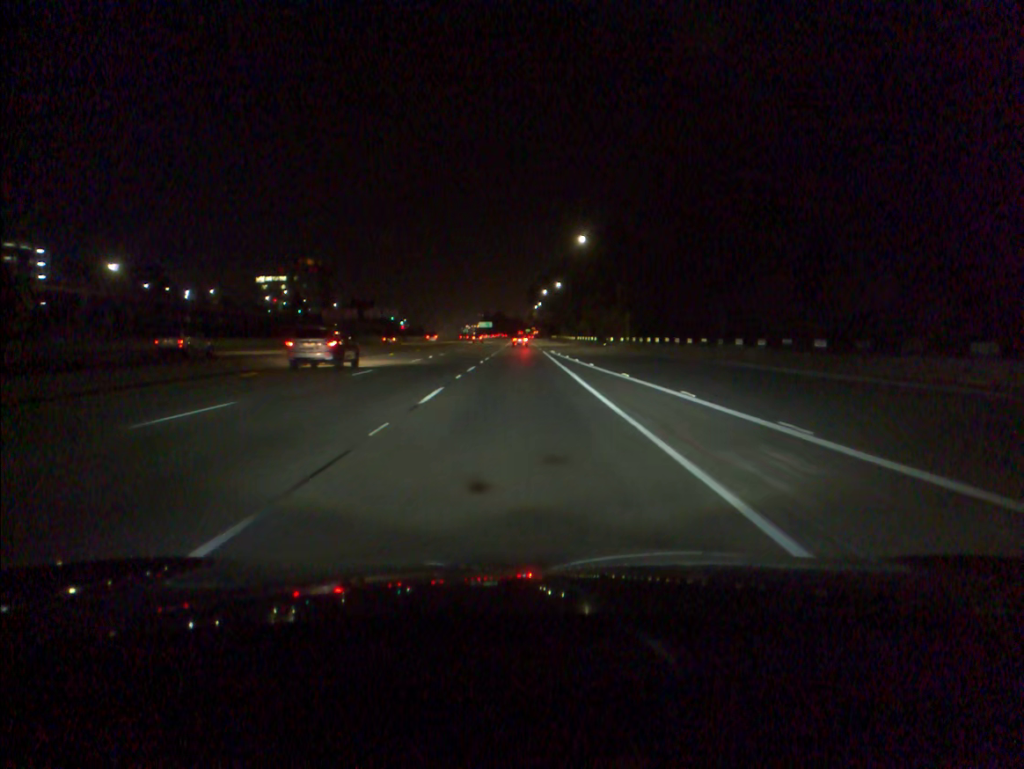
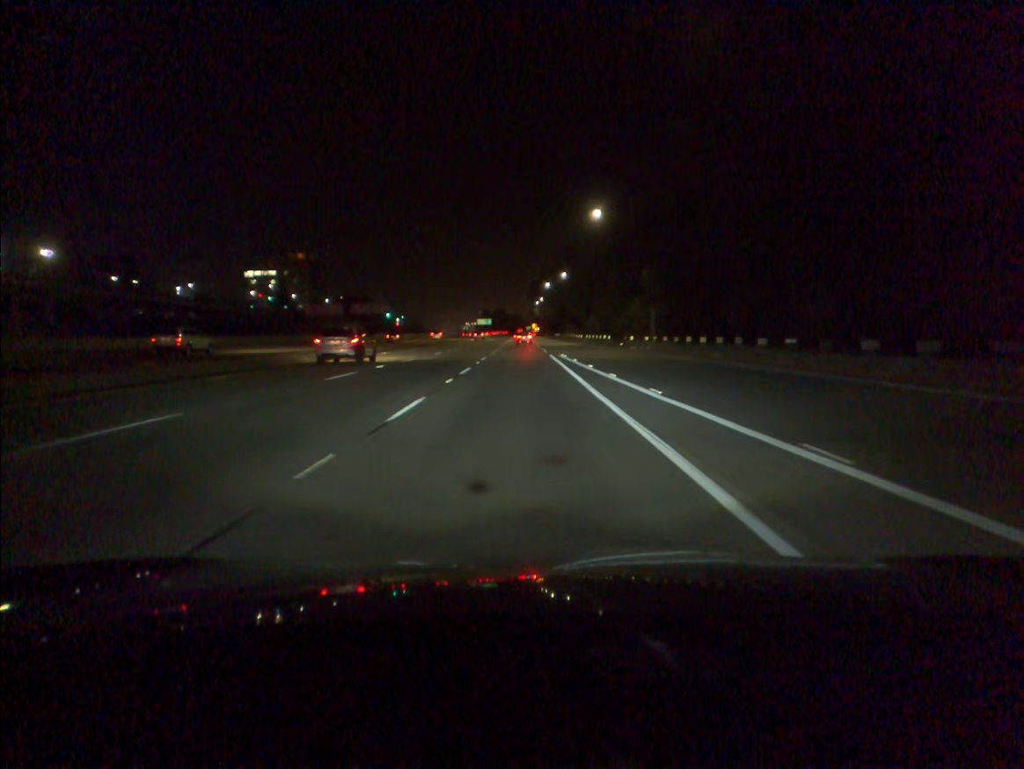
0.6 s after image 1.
(0.0, +17.0) m; 0°
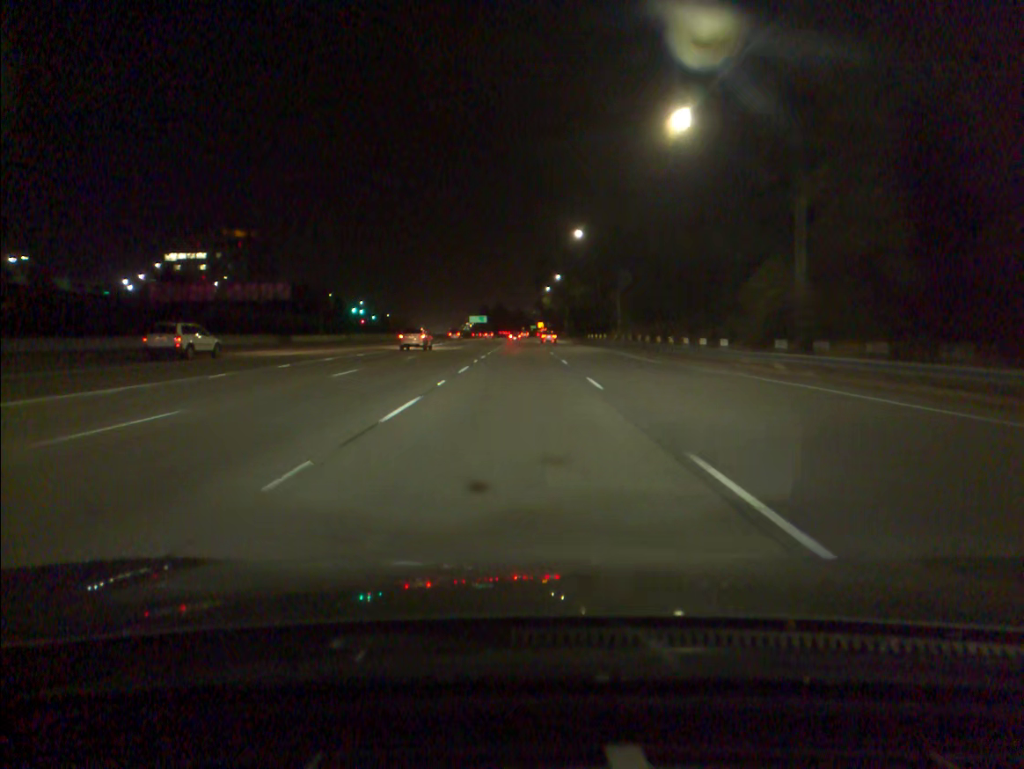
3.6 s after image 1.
(-0.2, +85.2) m; 0°
